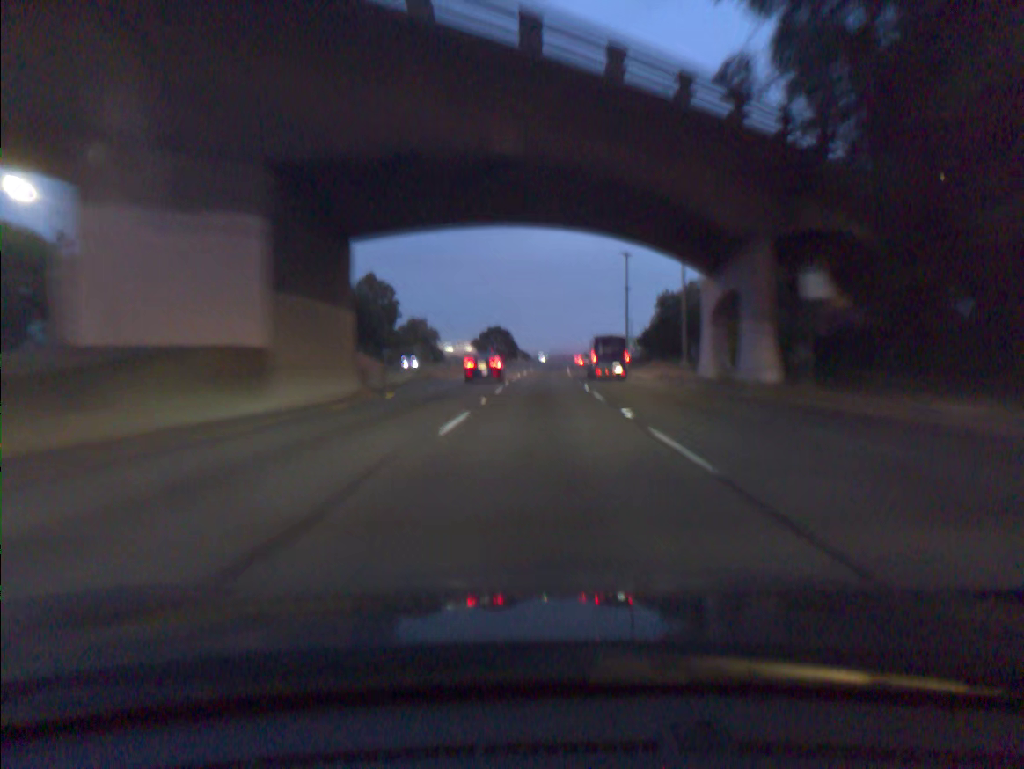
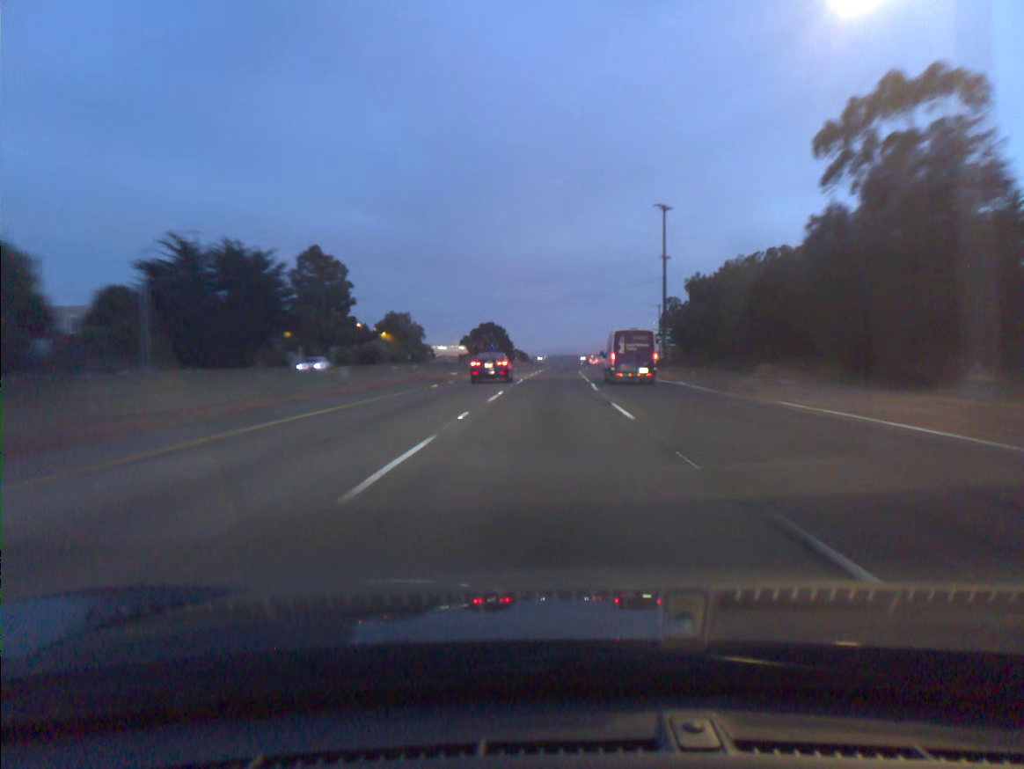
(+0.1, +35.0) m; 0°
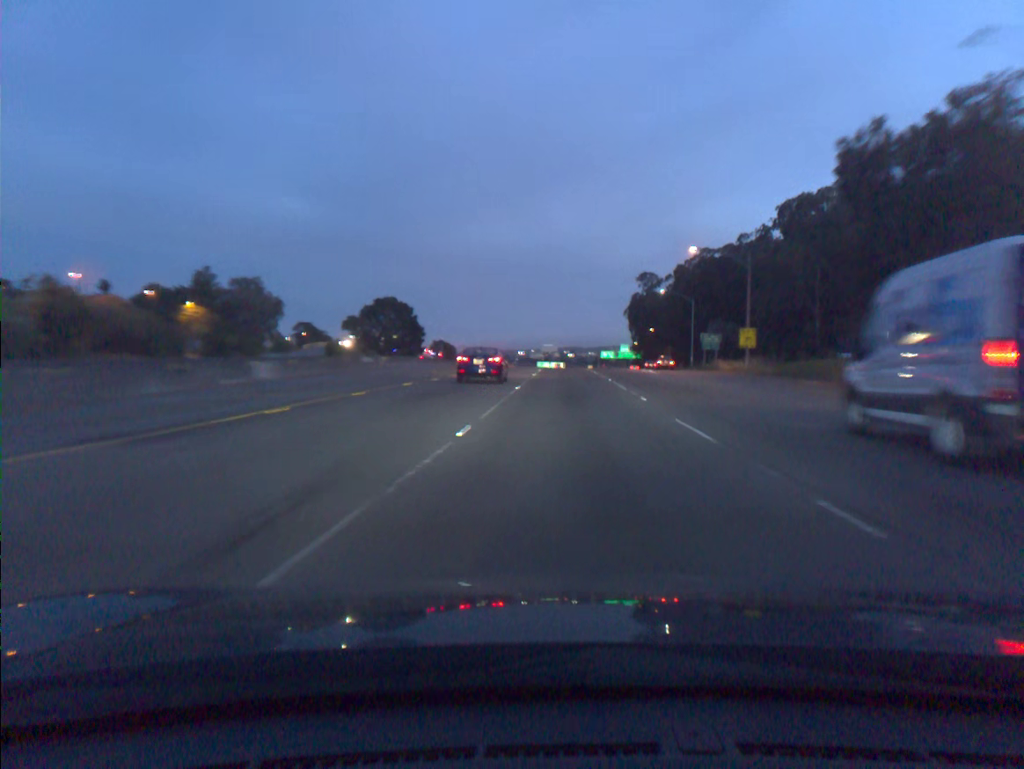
(+2.4, +89.4) m; +4°
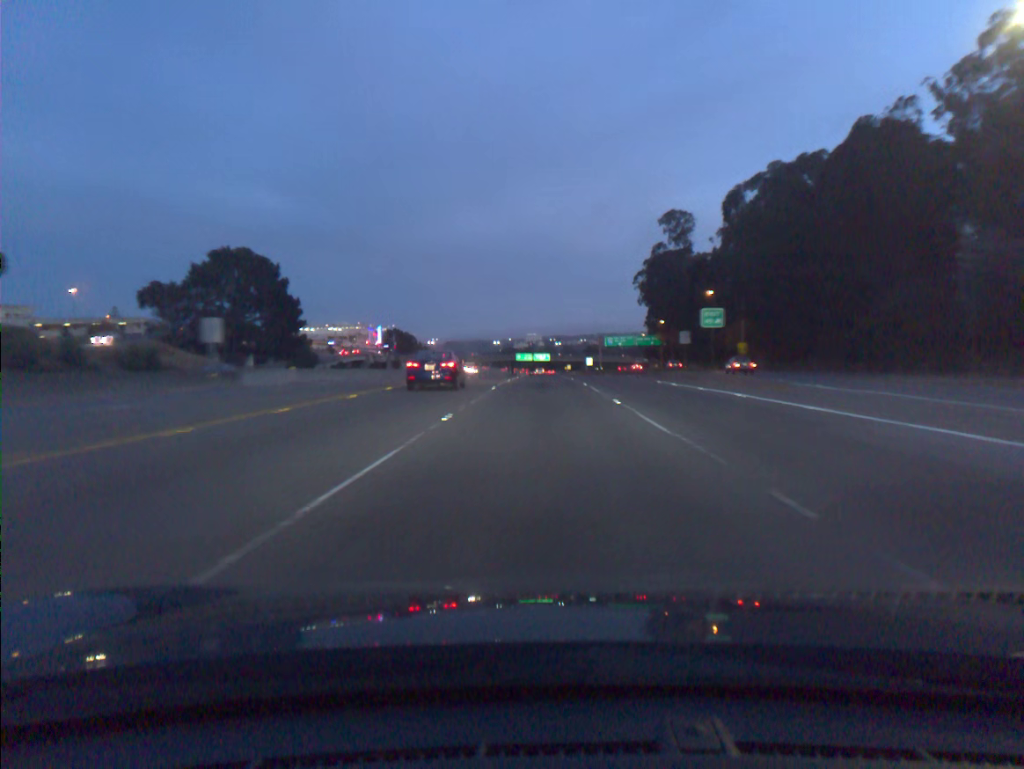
(+2.7, +87.1) m; +1°
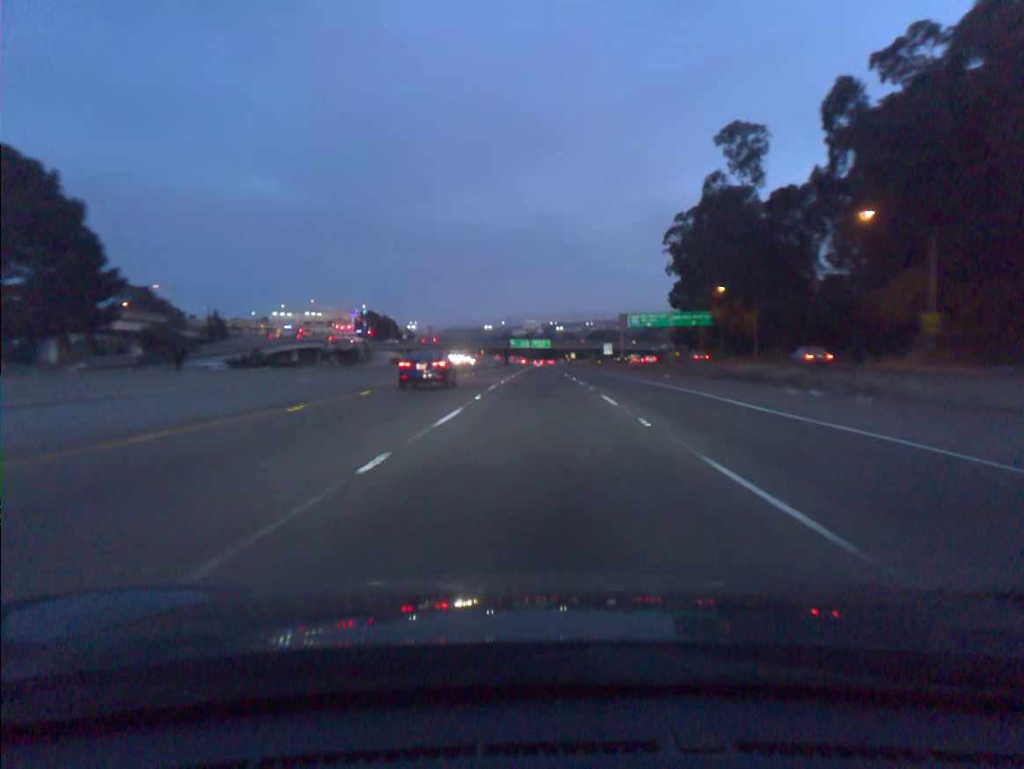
(0.0, +50.8) m; 0°
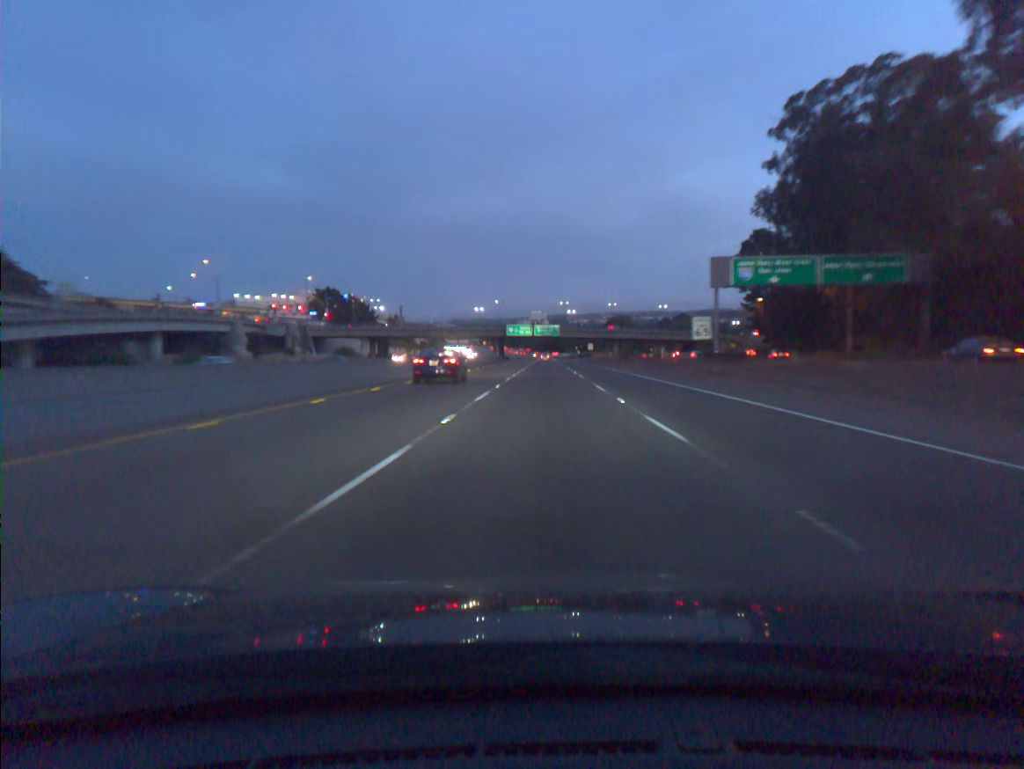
(-0.2, +67.8) m; 0°
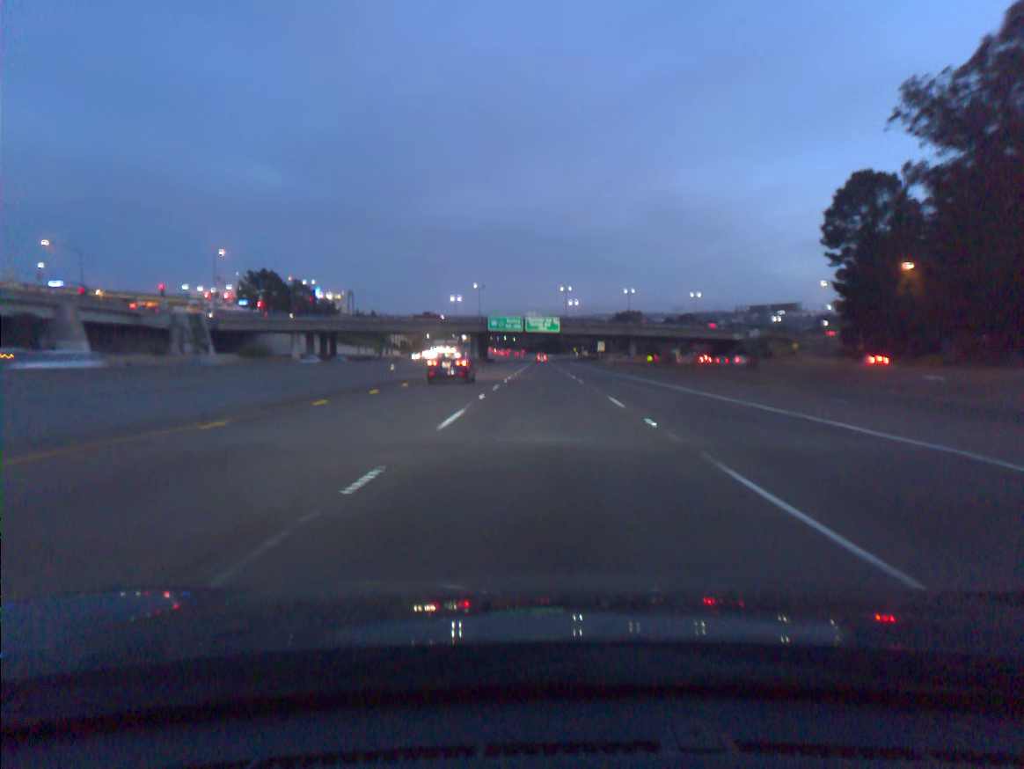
(+0.1, +51.2) m; 0°
